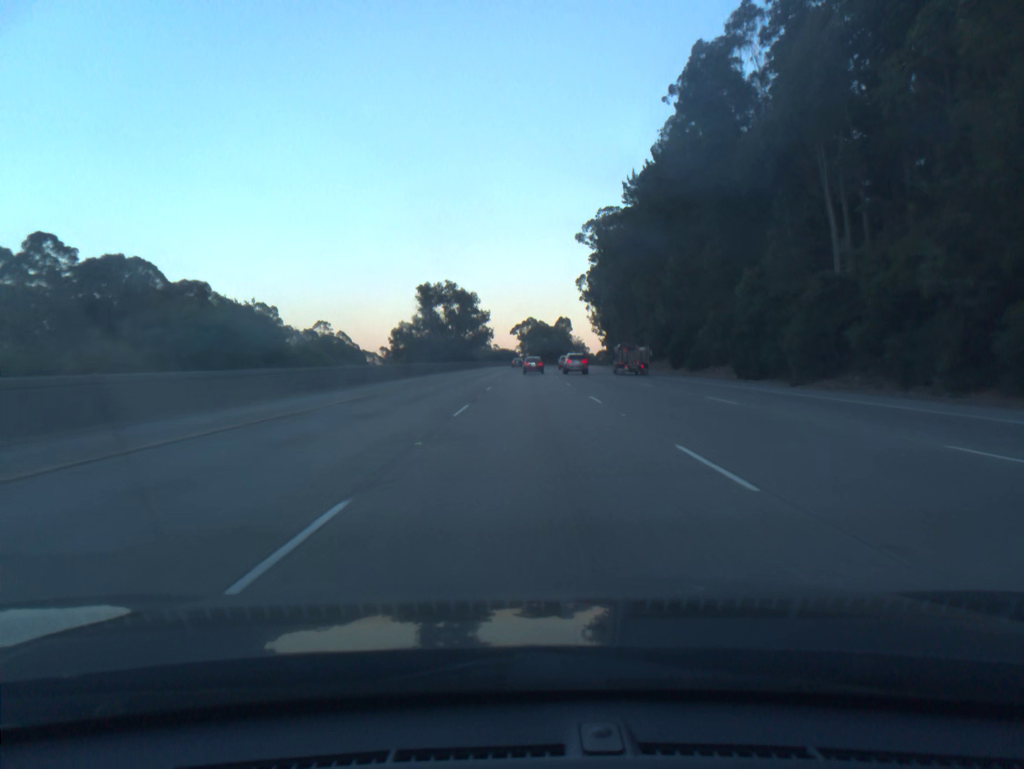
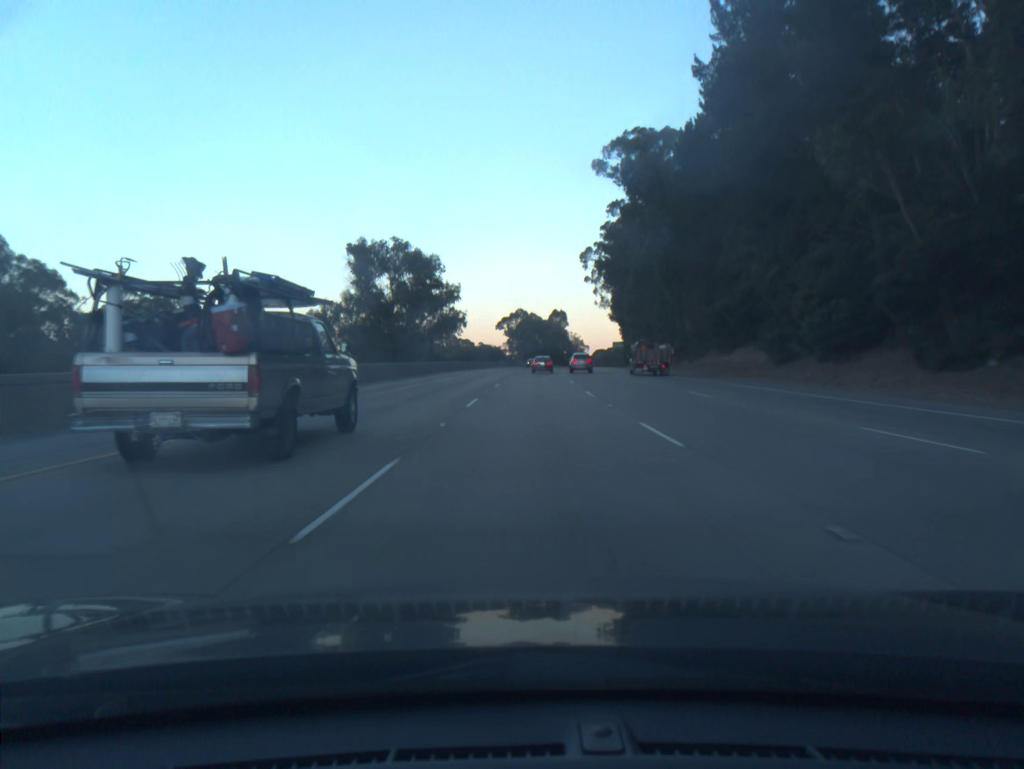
(+0.3, +55.0) m; +1°
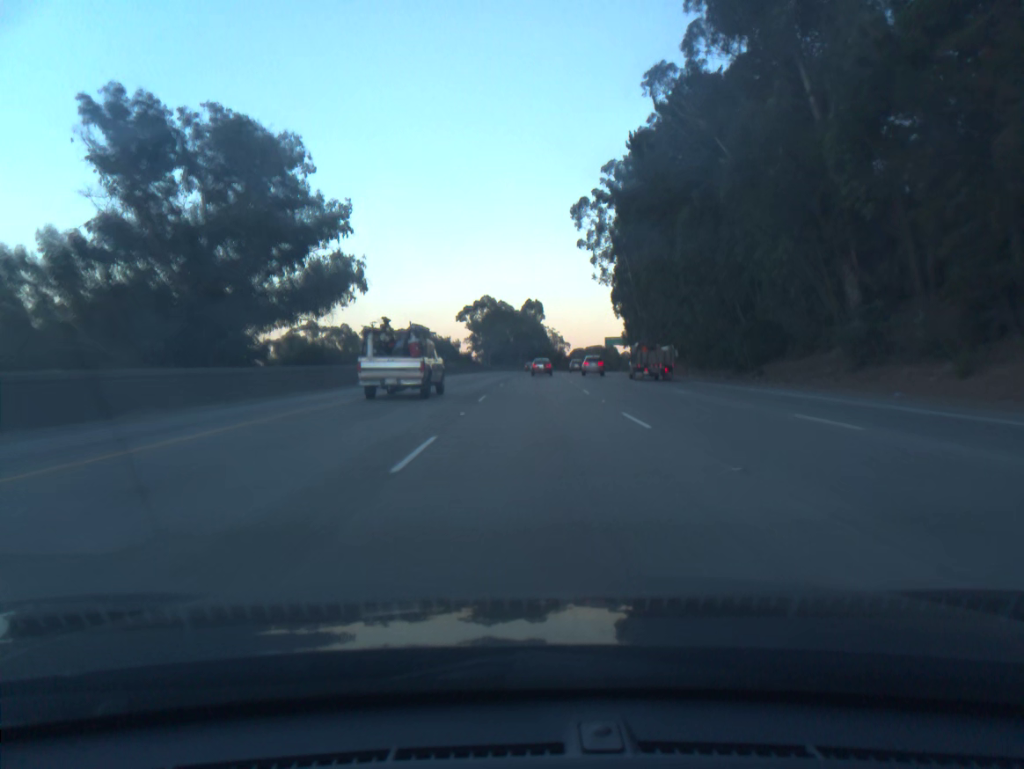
(+1.0, +55.2) m; +2°
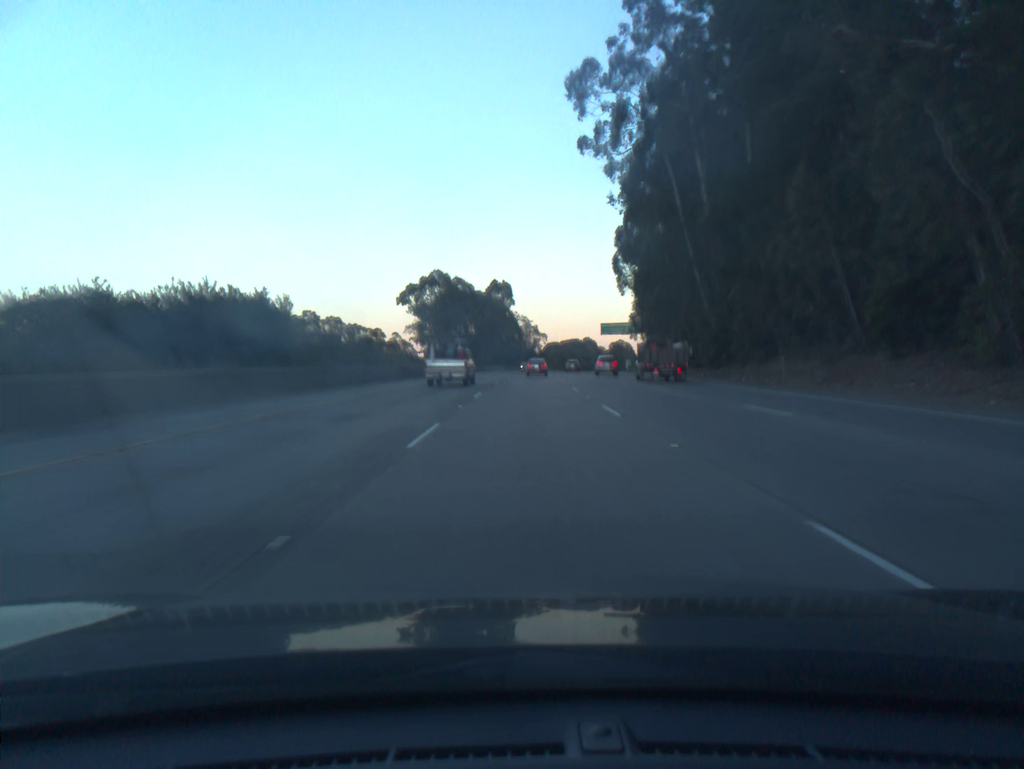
(+1.2, +55.7) m; +2°
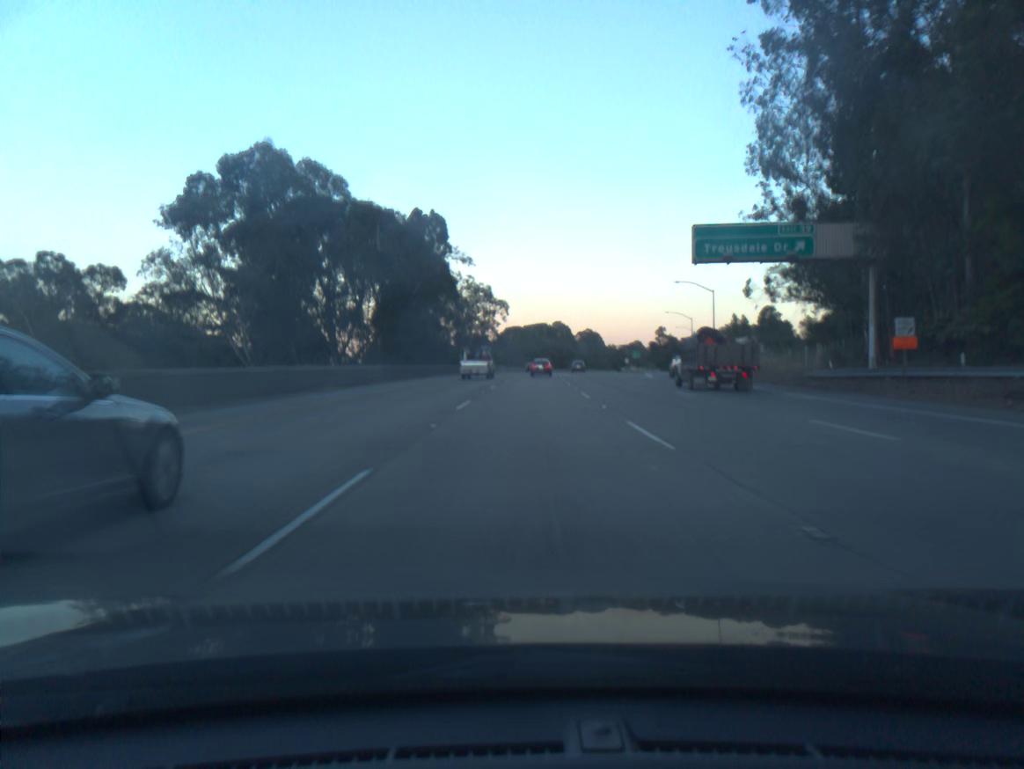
(+2.6, +93.4) m; +3°
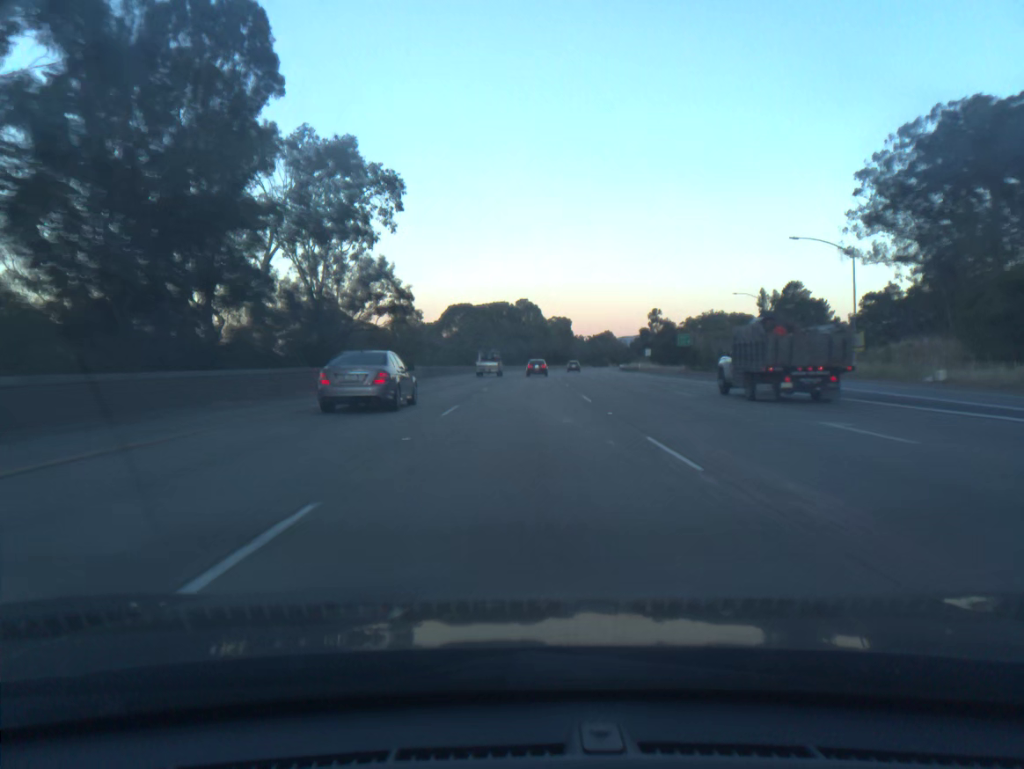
(+2.0, +74.8) m; +3°
